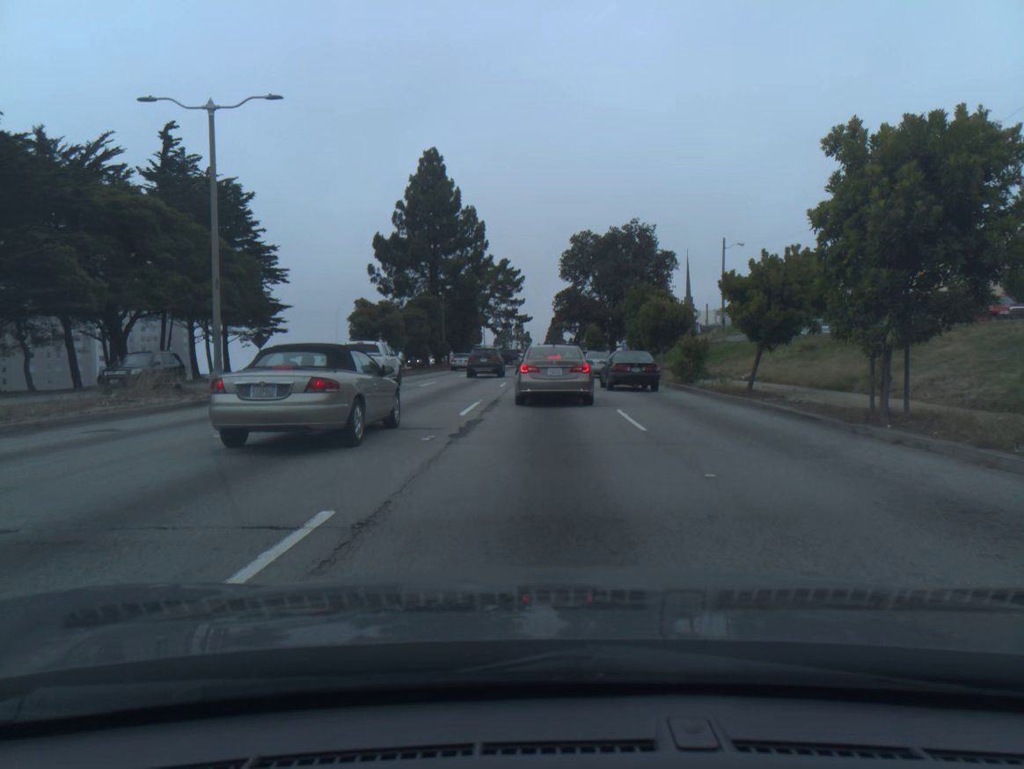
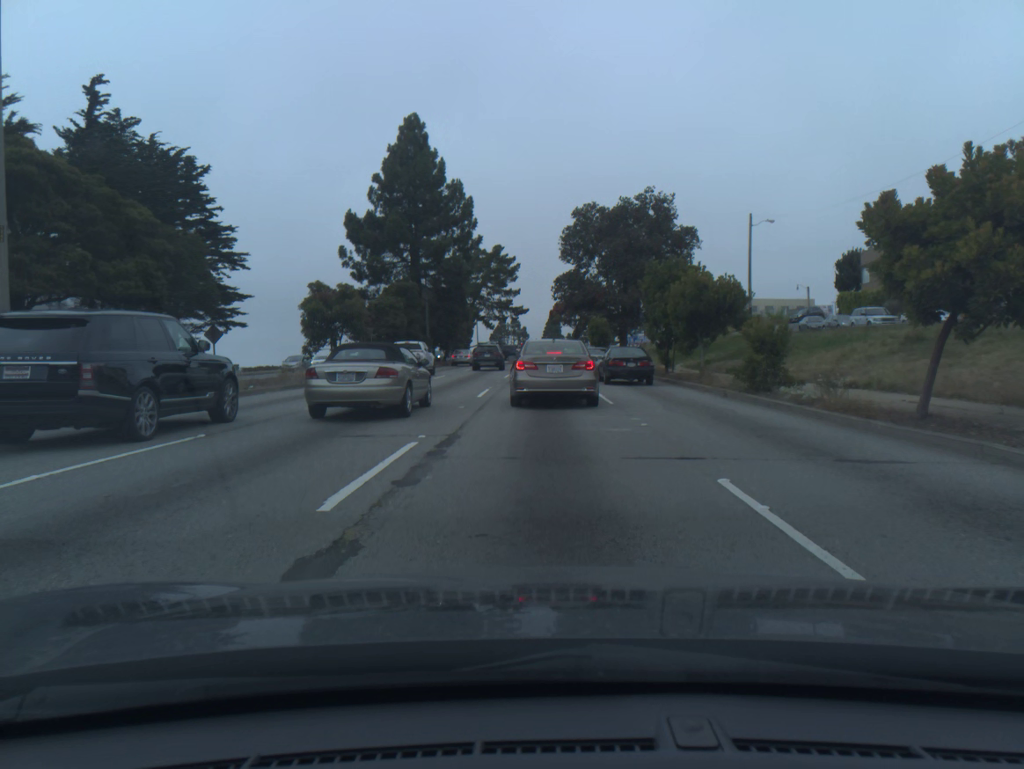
(0.0, +9.9) m; 0°
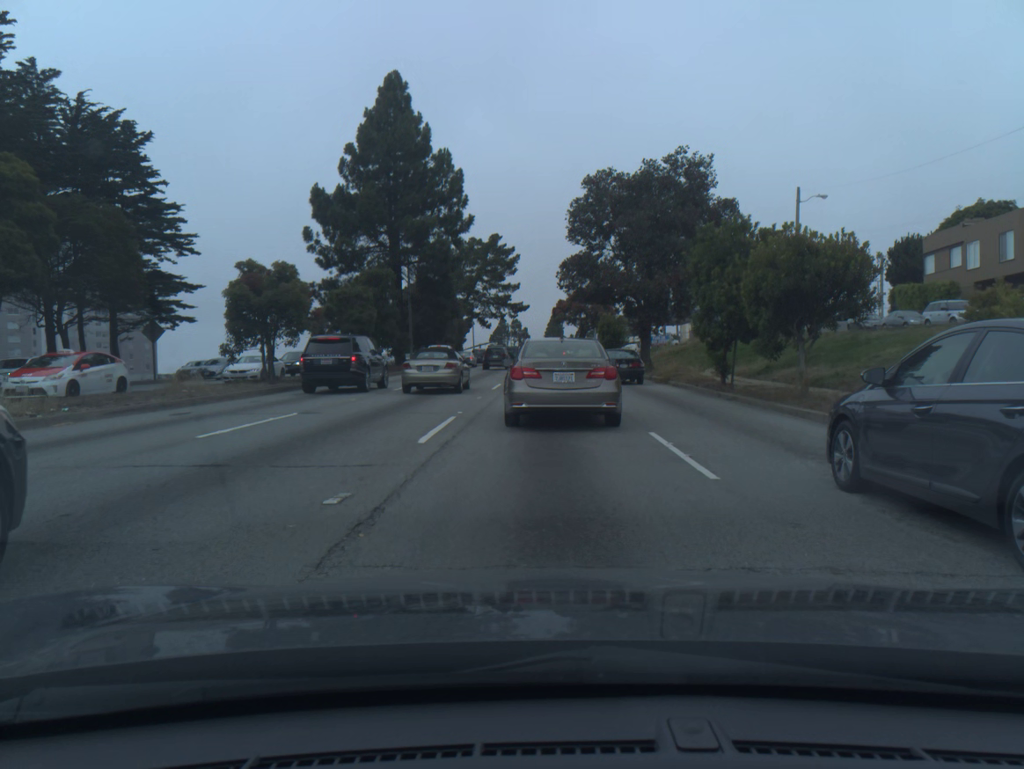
(0.0, +10.3) m; 0°
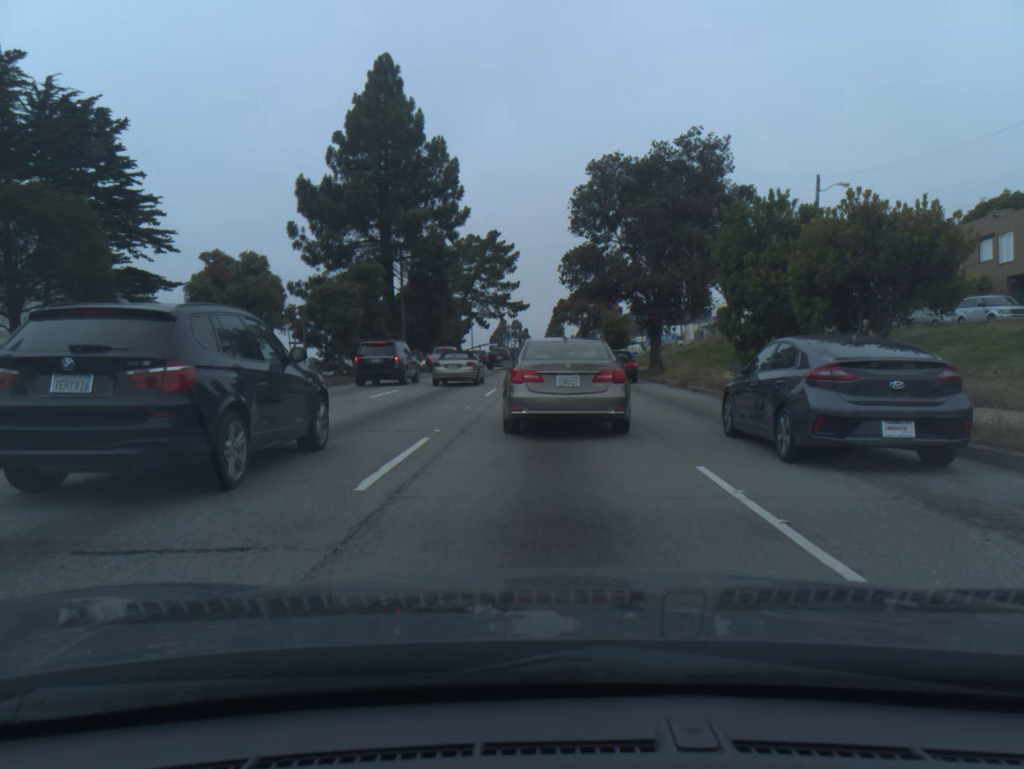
(0.0, +3.6) m; 0°
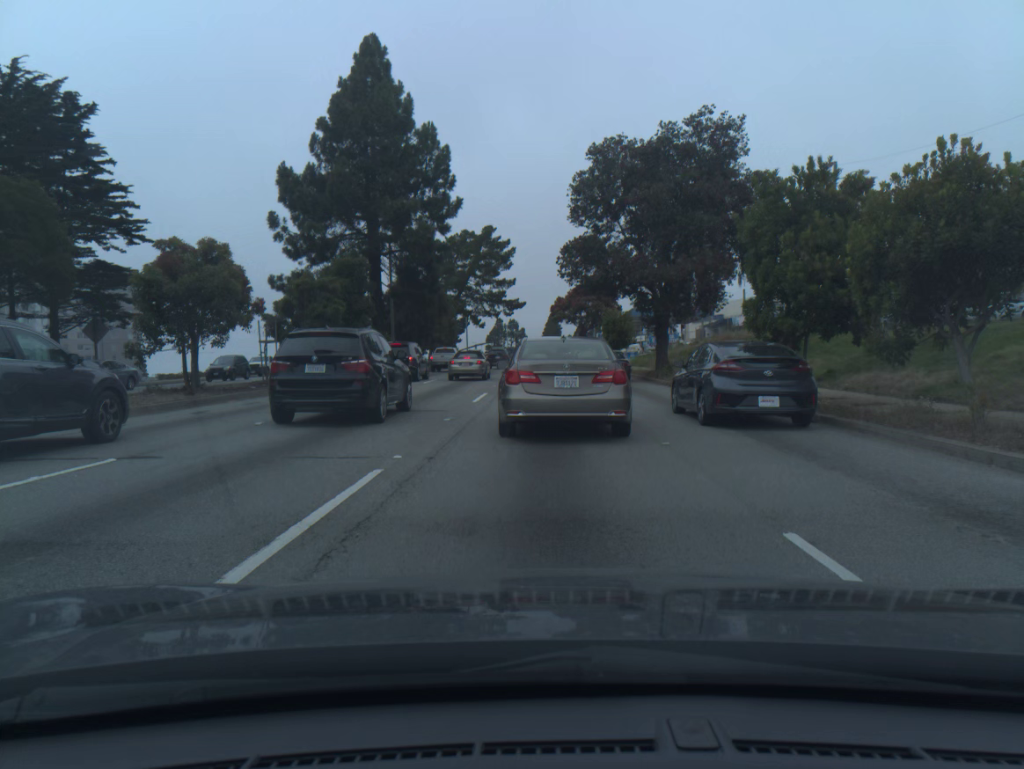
(0.0, +3.1) m; +1°
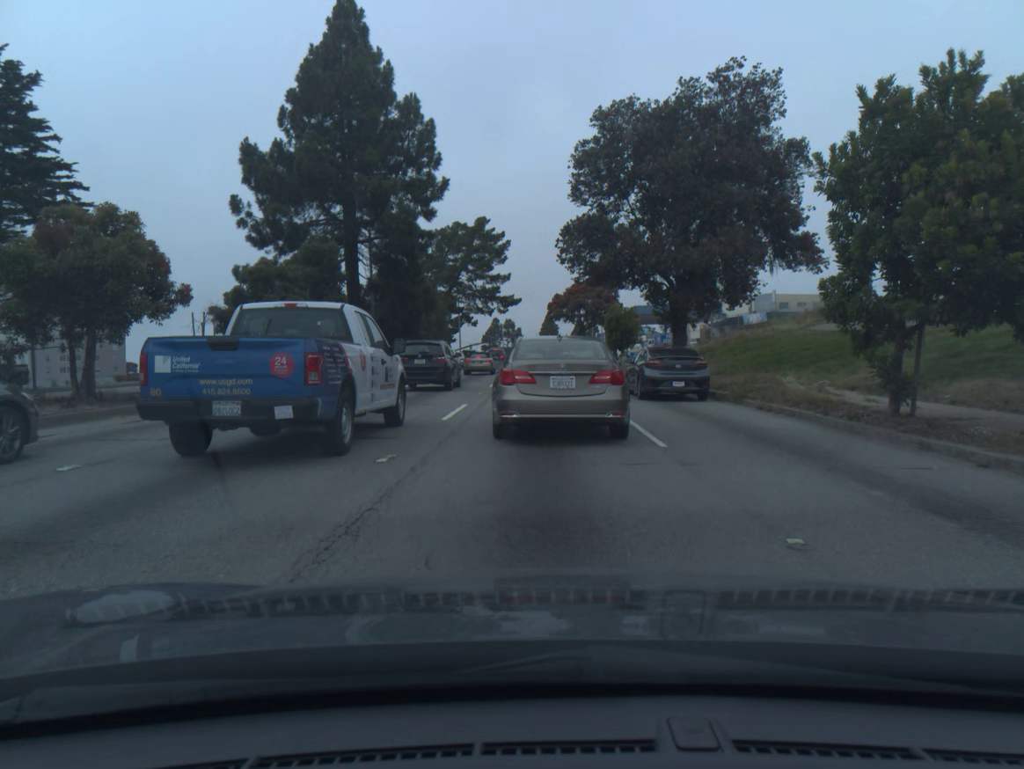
(0.0, +5.4) m; 0°
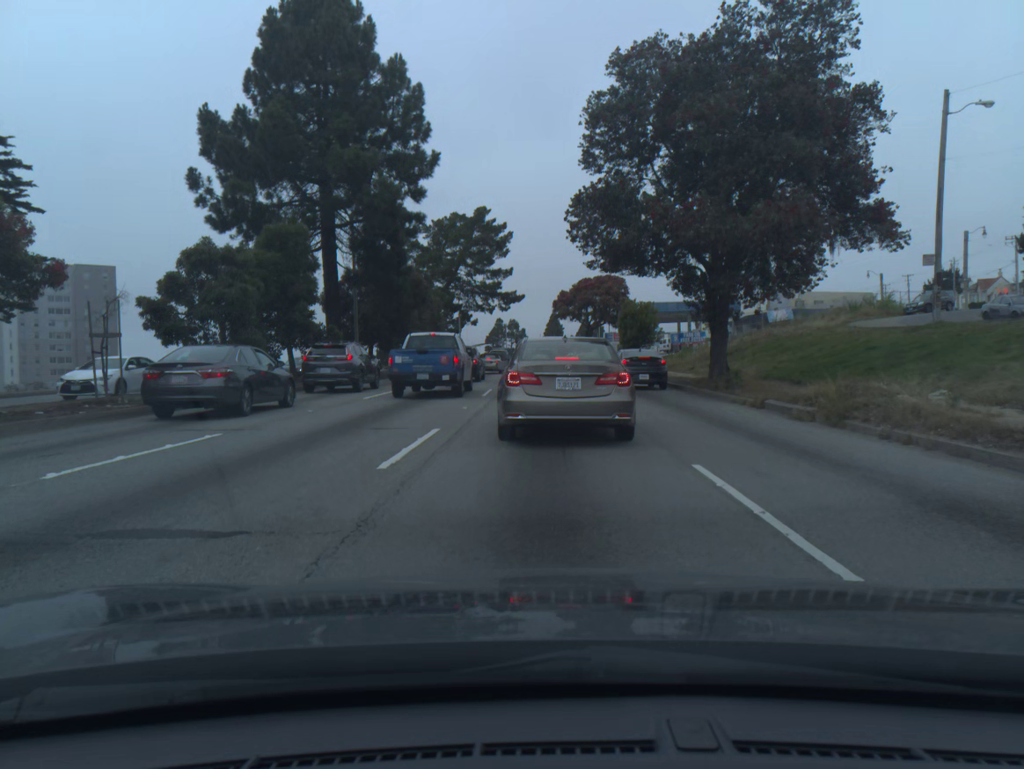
(-0.1, +6.0) m; -2°
